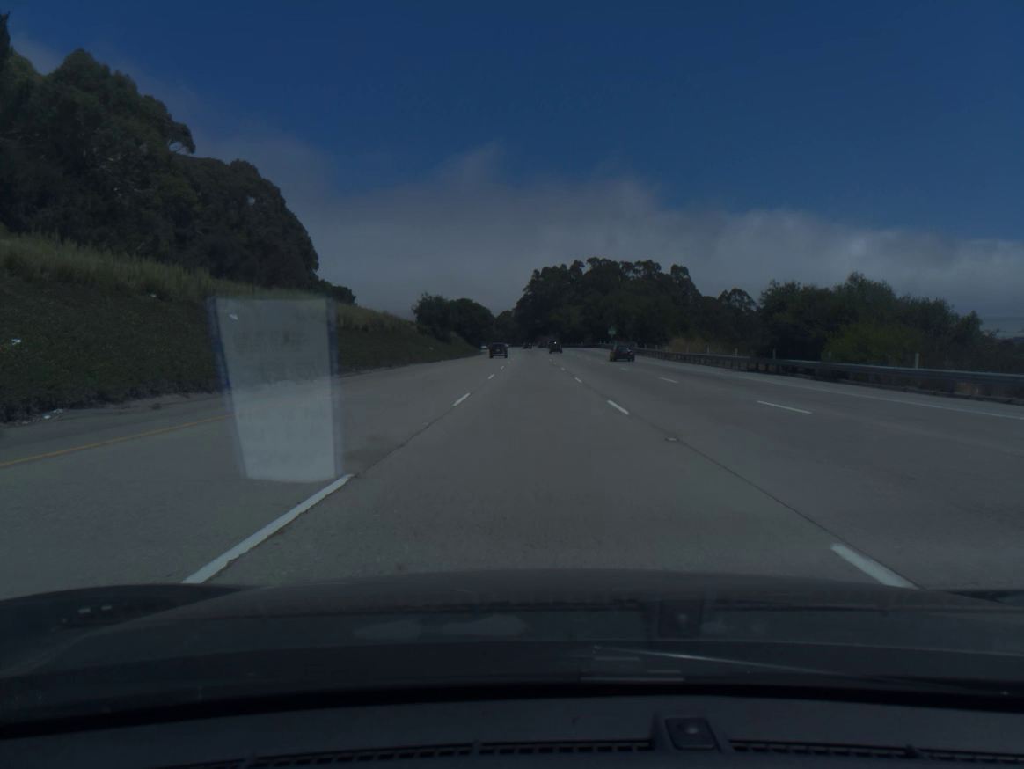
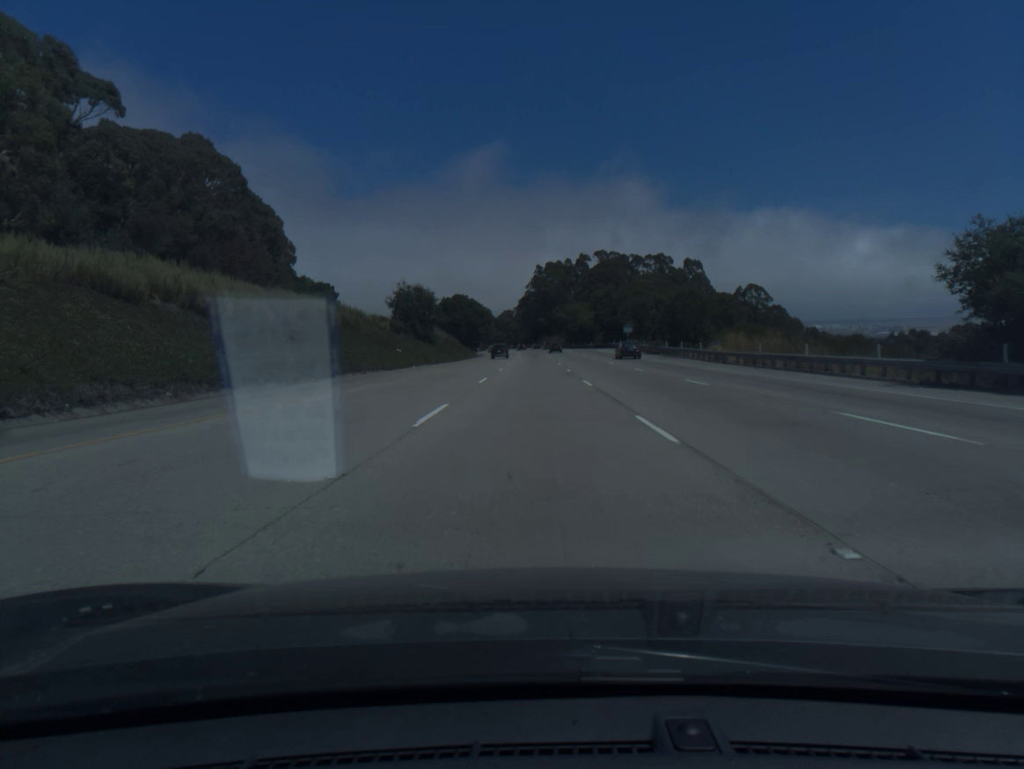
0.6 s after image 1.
(0.0, +20.3) m; 0°
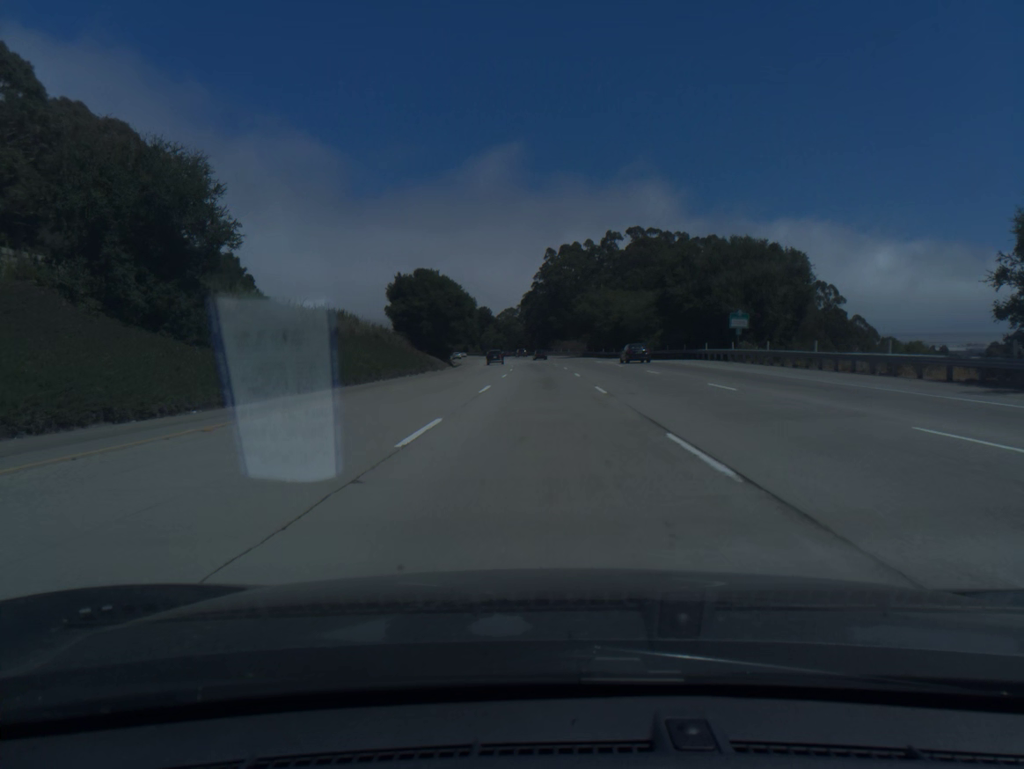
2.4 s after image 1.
(-0.4, +60.8) m; -1°
